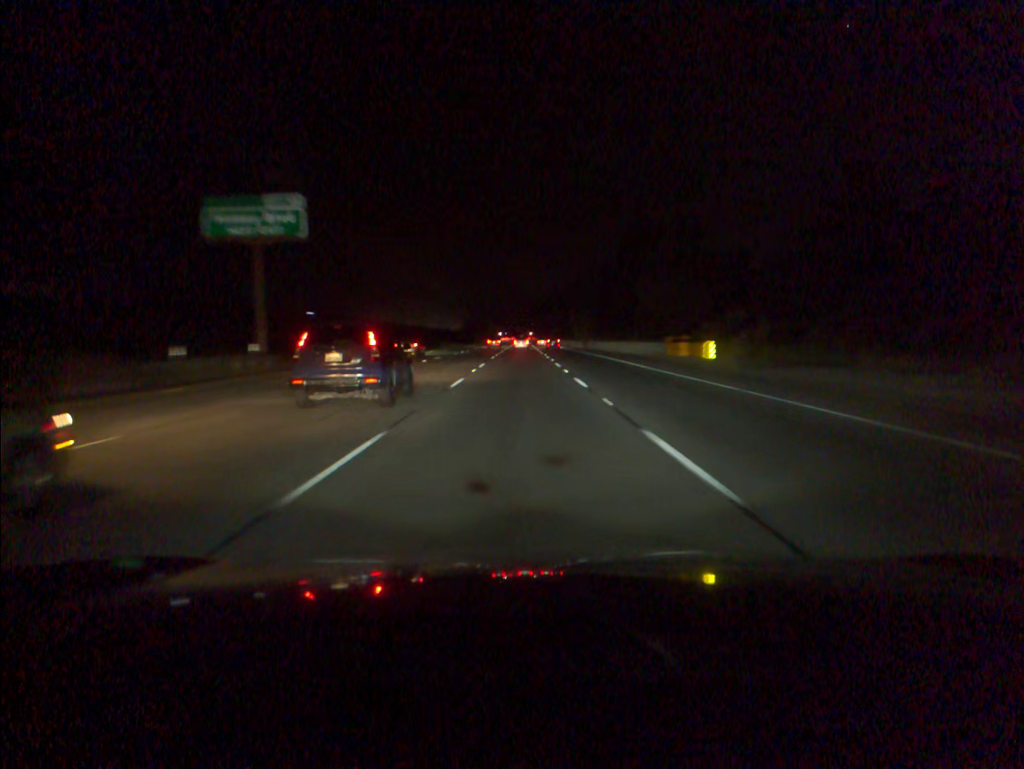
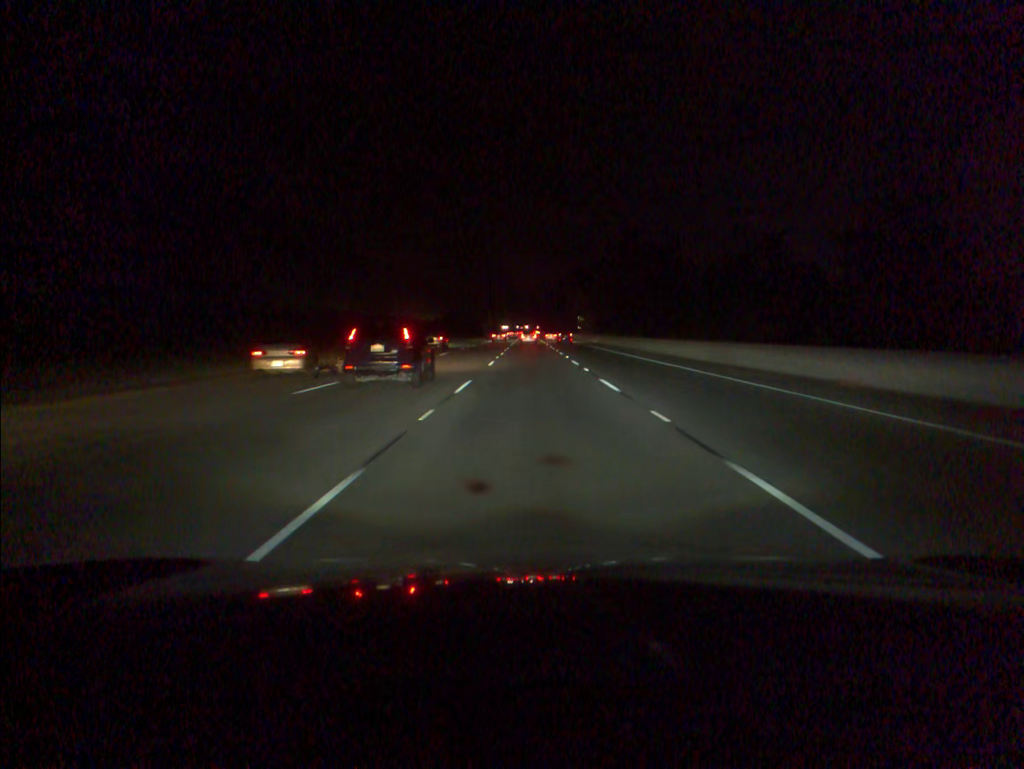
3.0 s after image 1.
(-0.6, +91.0) m; 0°
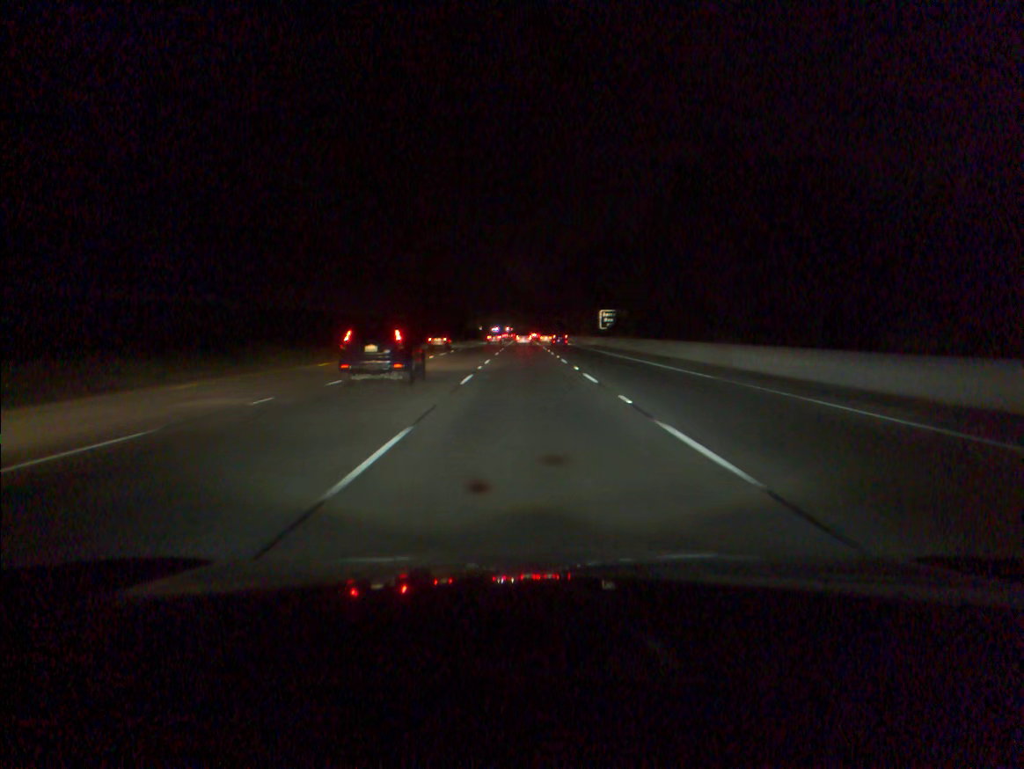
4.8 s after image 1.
(+0.2, +54.7) m; 0°
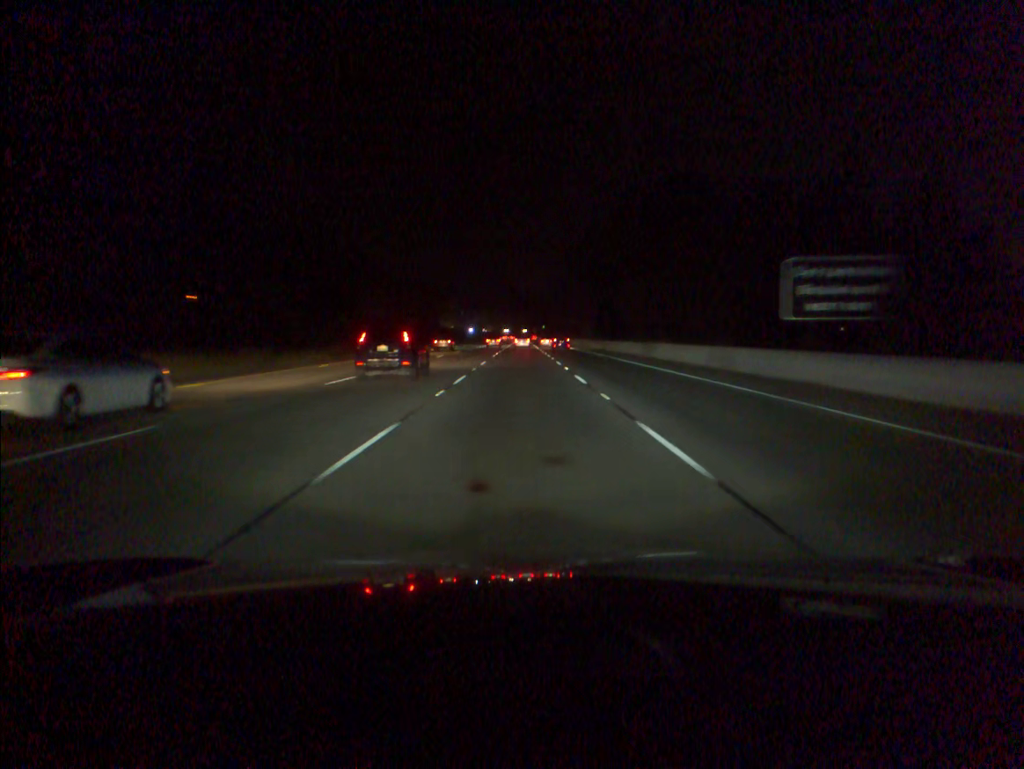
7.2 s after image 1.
(0.0, +72.3) m; 0°
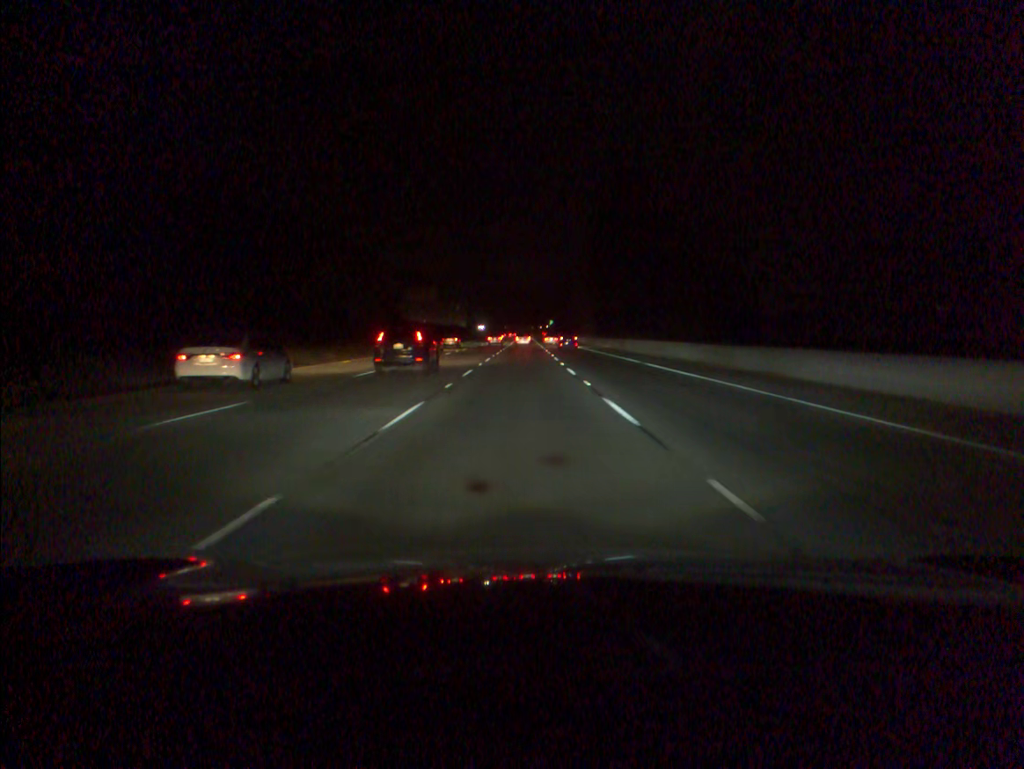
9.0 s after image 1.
(0.0, +54.2) m; 0°
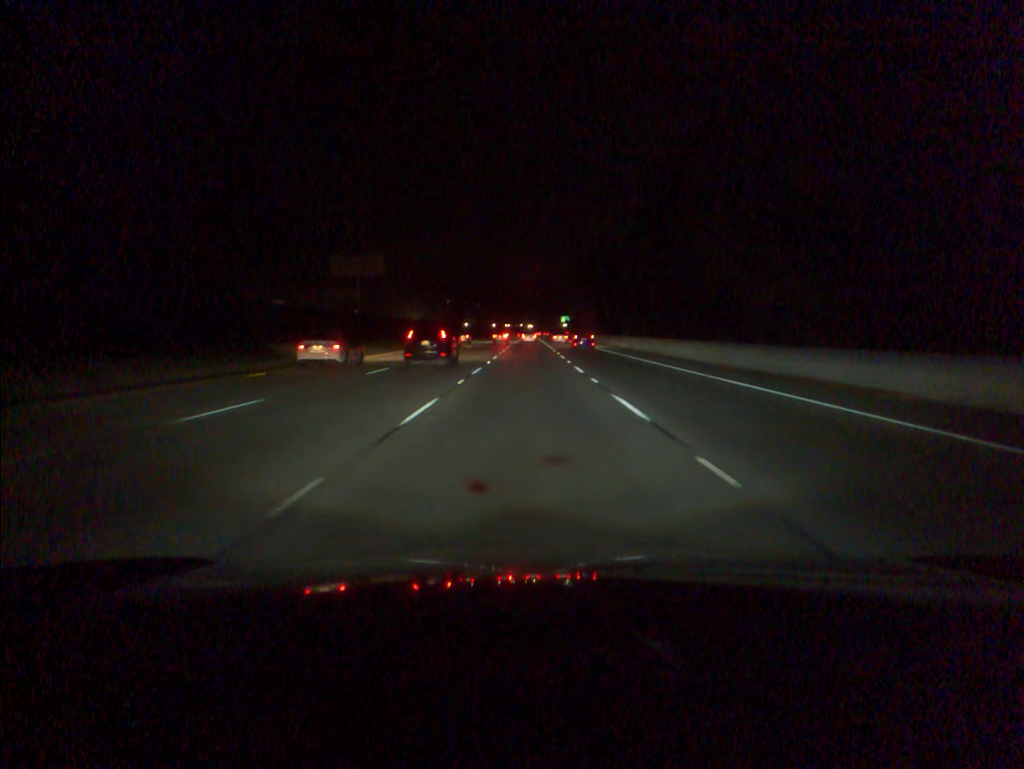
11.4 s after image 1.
(0.0, +72.5) m; 0°
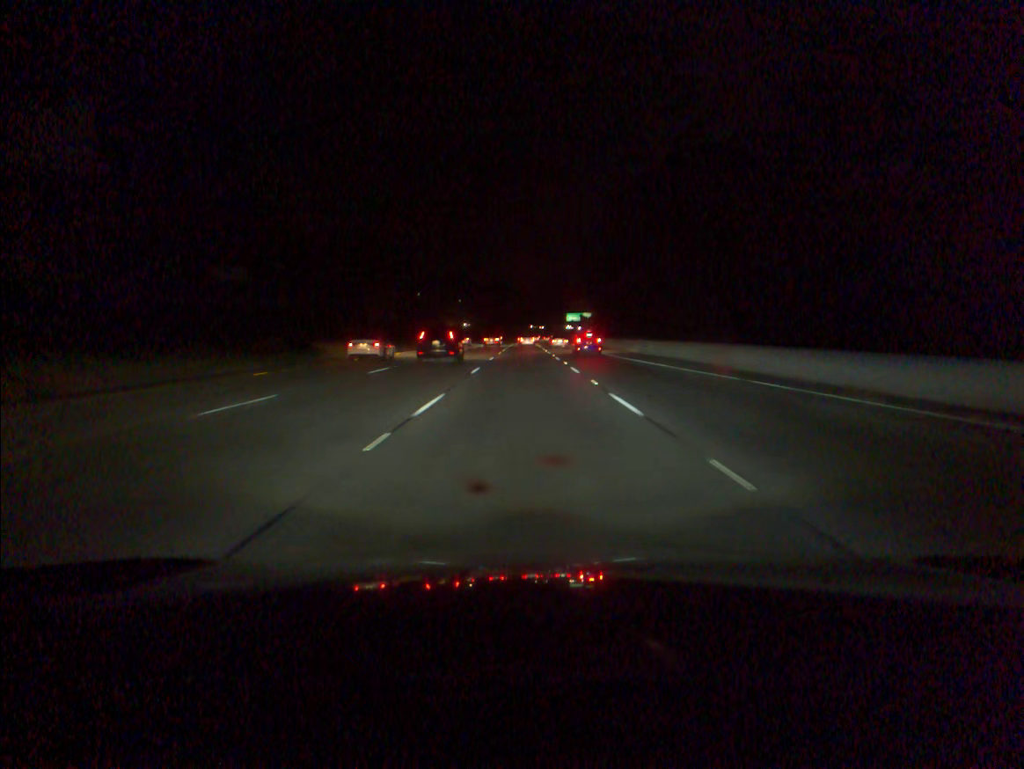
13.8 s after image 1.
(+0.3, +72.0) m; 0°
